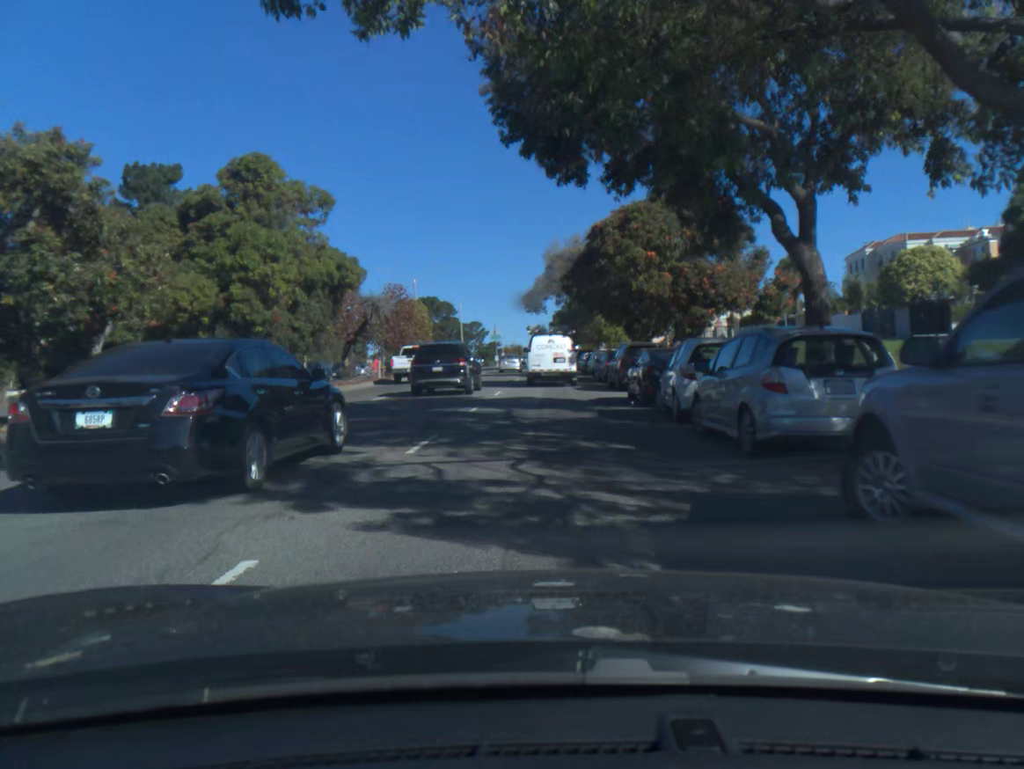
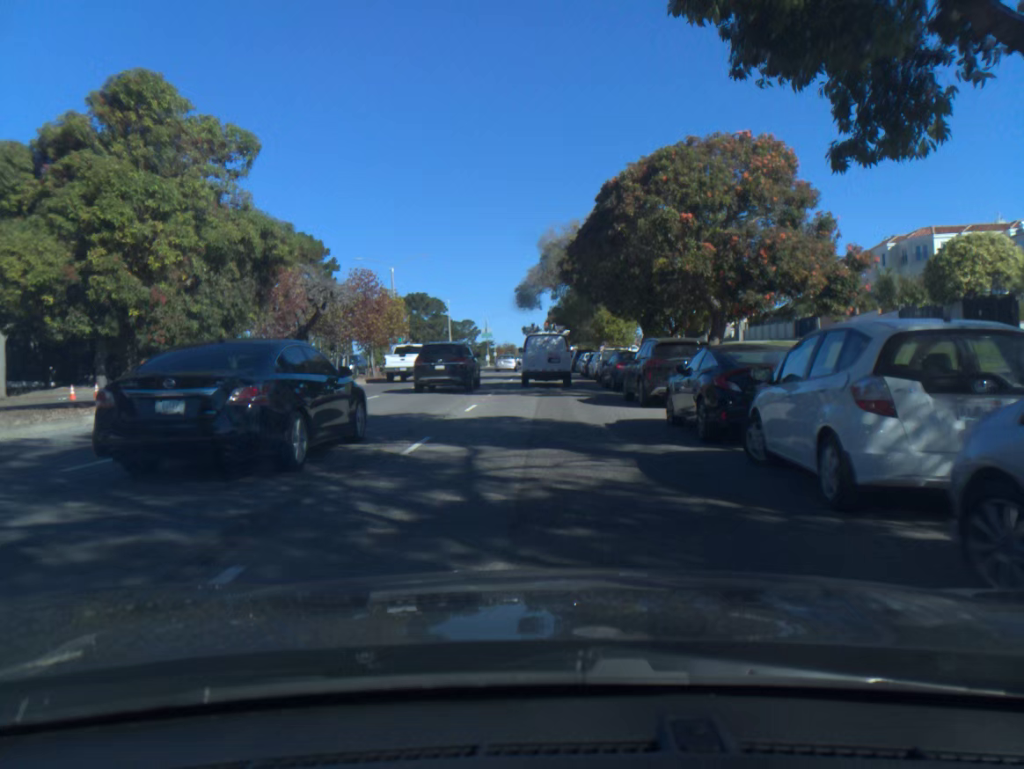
(0.0, +7.6) m; 0°
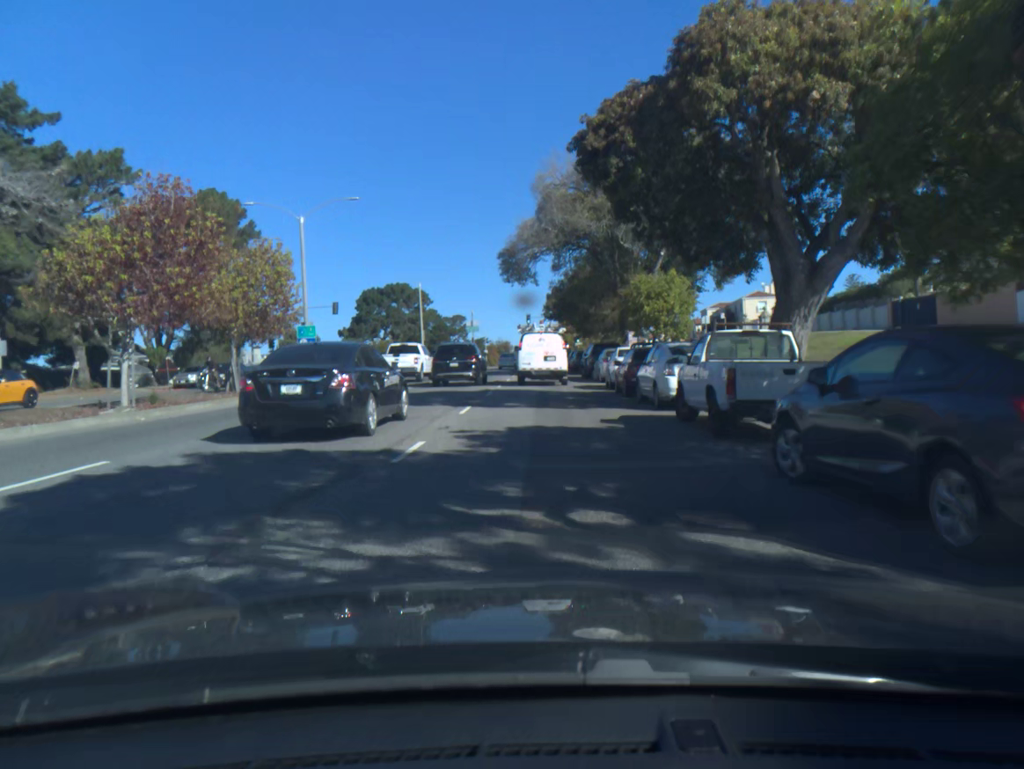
(0.0, +22.6) m; 0°
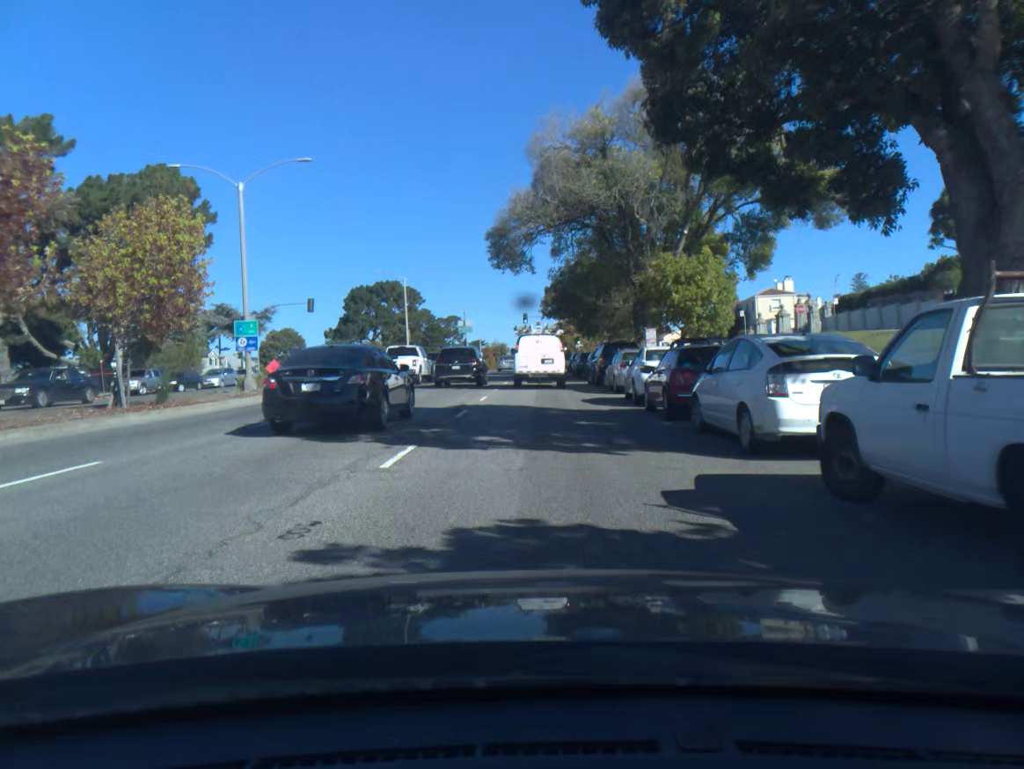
(0.0, +7.5) m; 0°
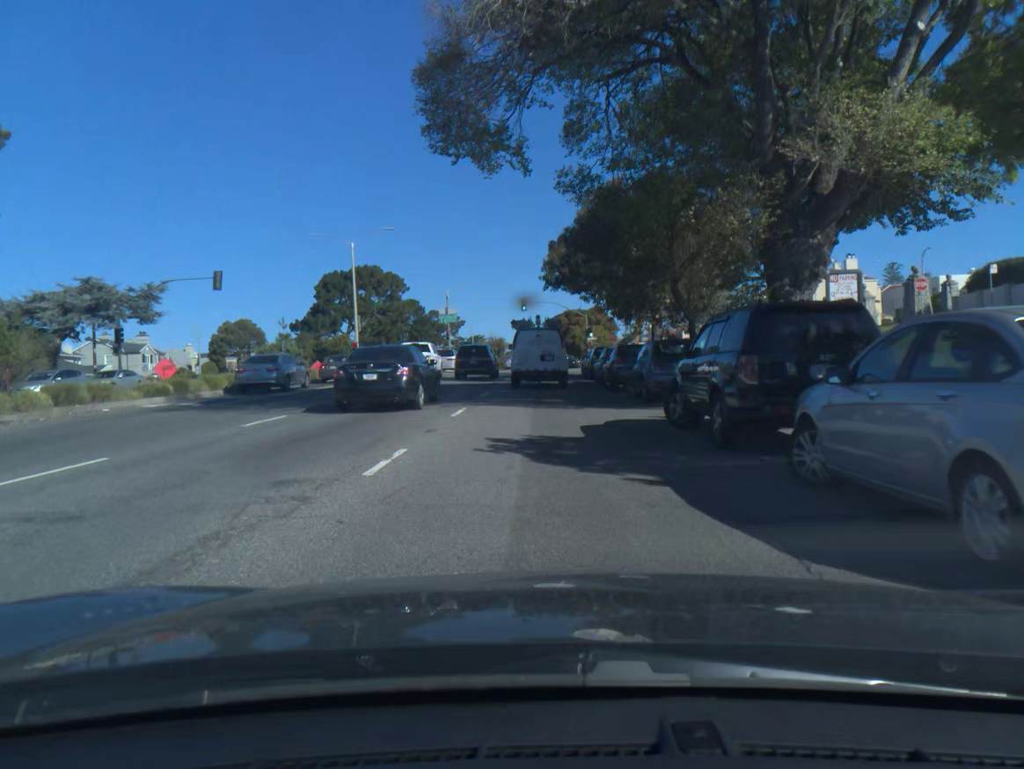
(+0.1, +21.6) m; 0°
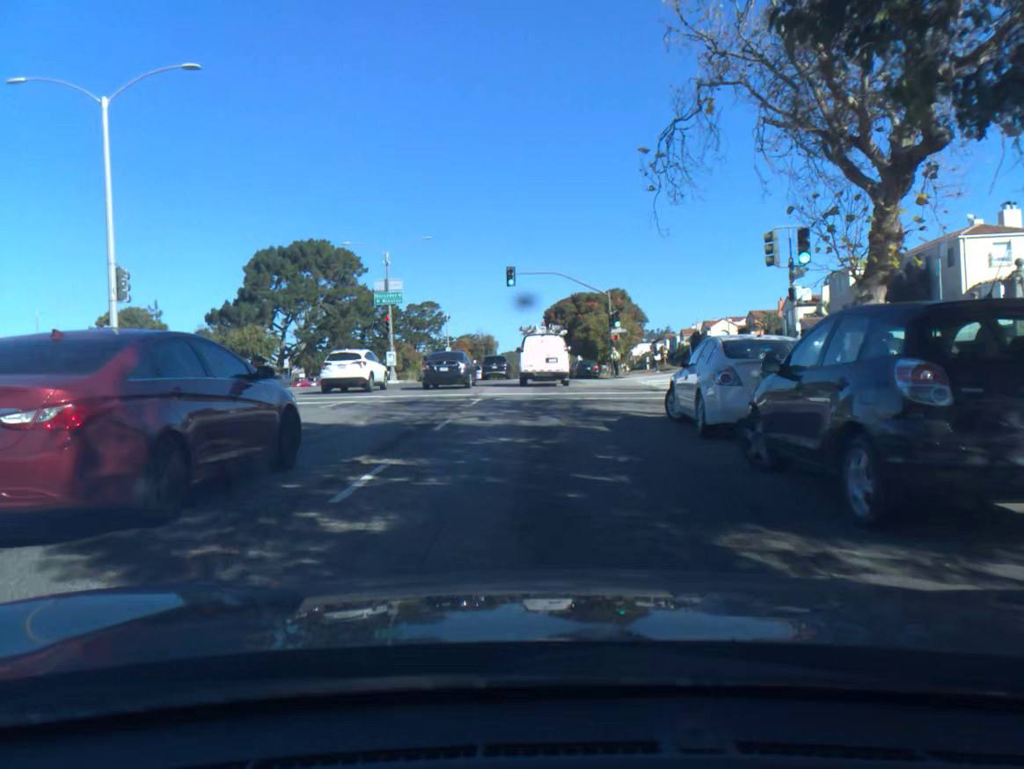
(0.0, +30.7) m; 0°
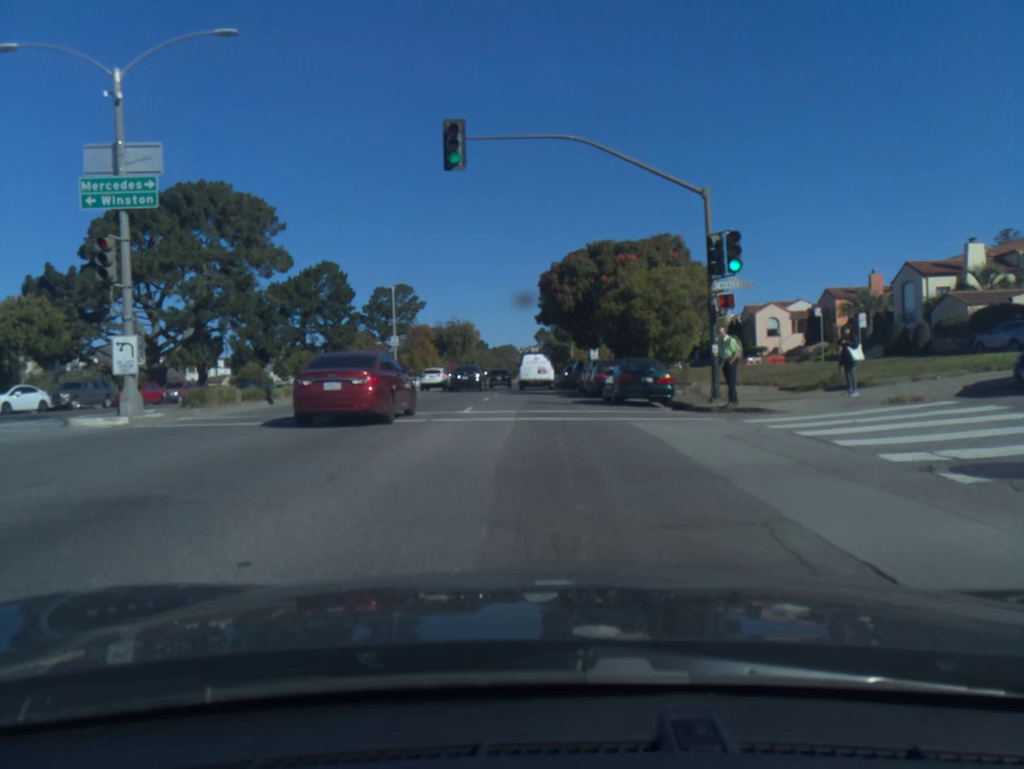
(+0.1, +32.0) m; 0°
